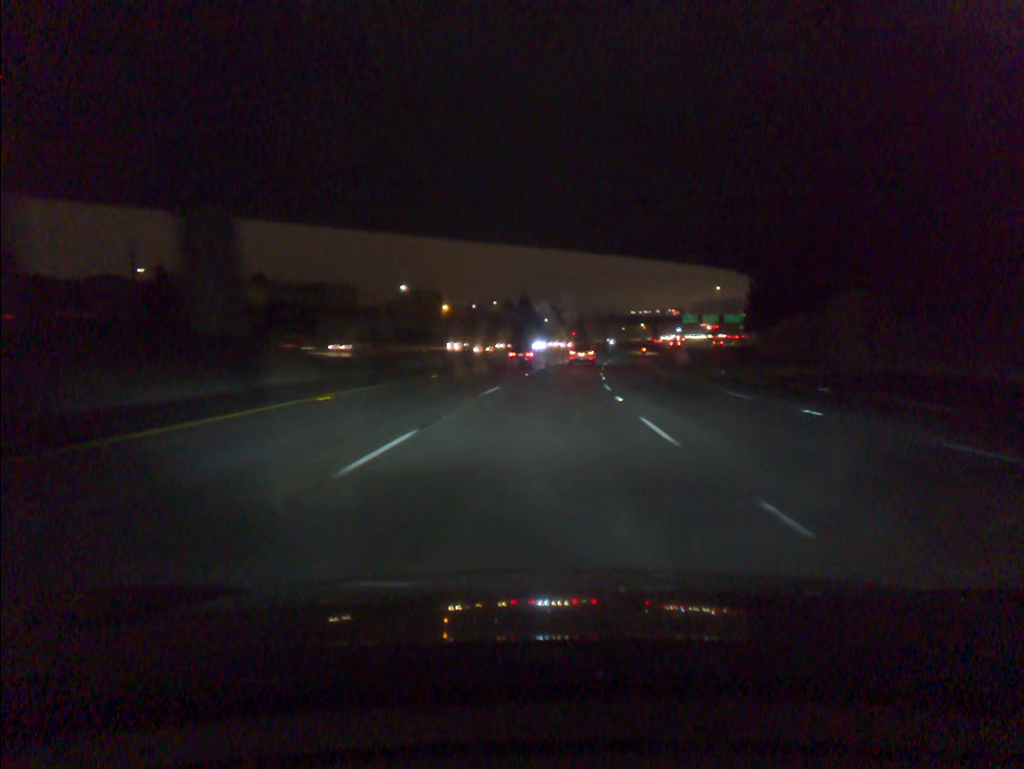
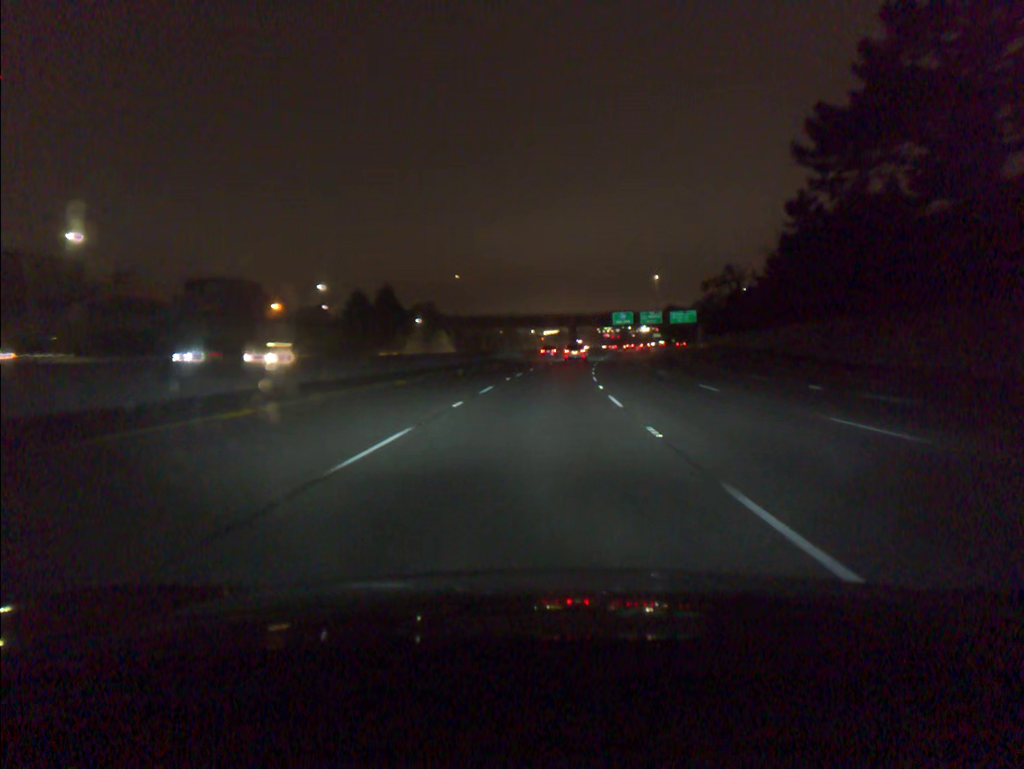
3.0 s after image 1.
(+5.0, +76.3) m; +8°
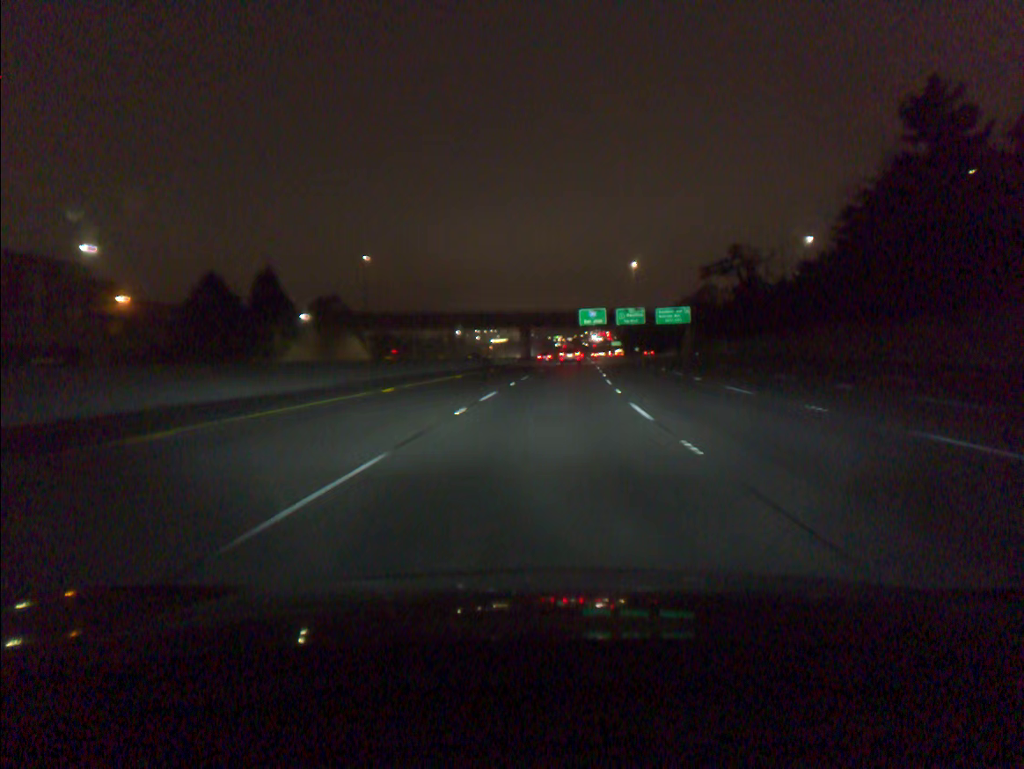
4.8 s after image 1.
(+1.5, +46.9) m; +4°
